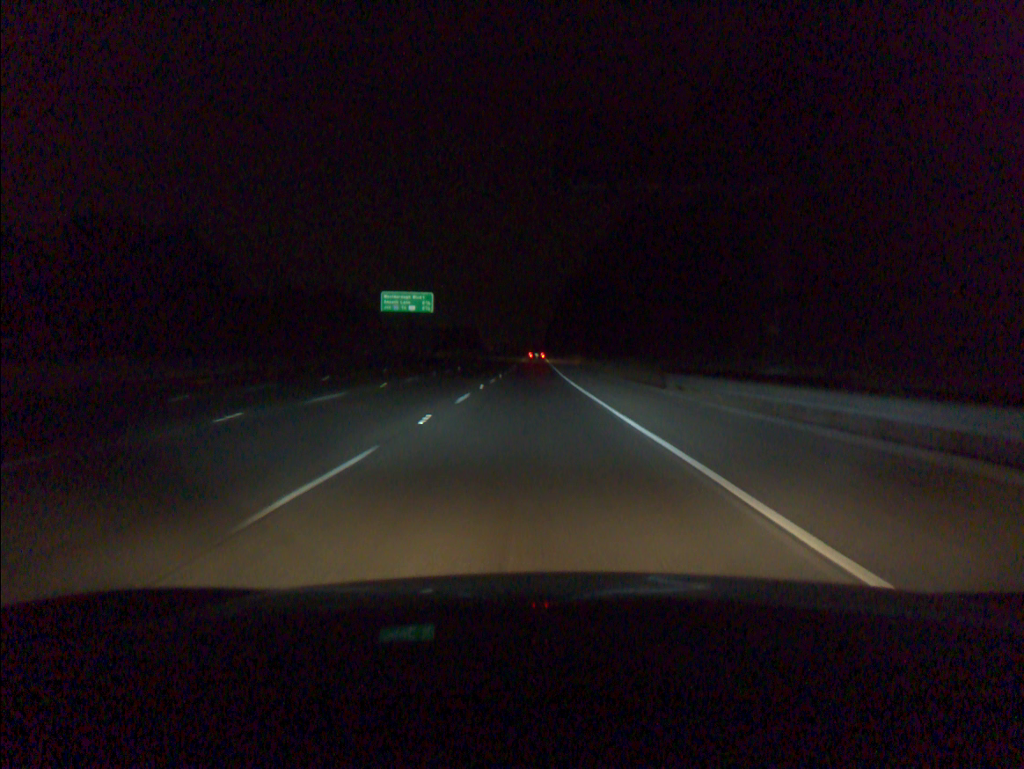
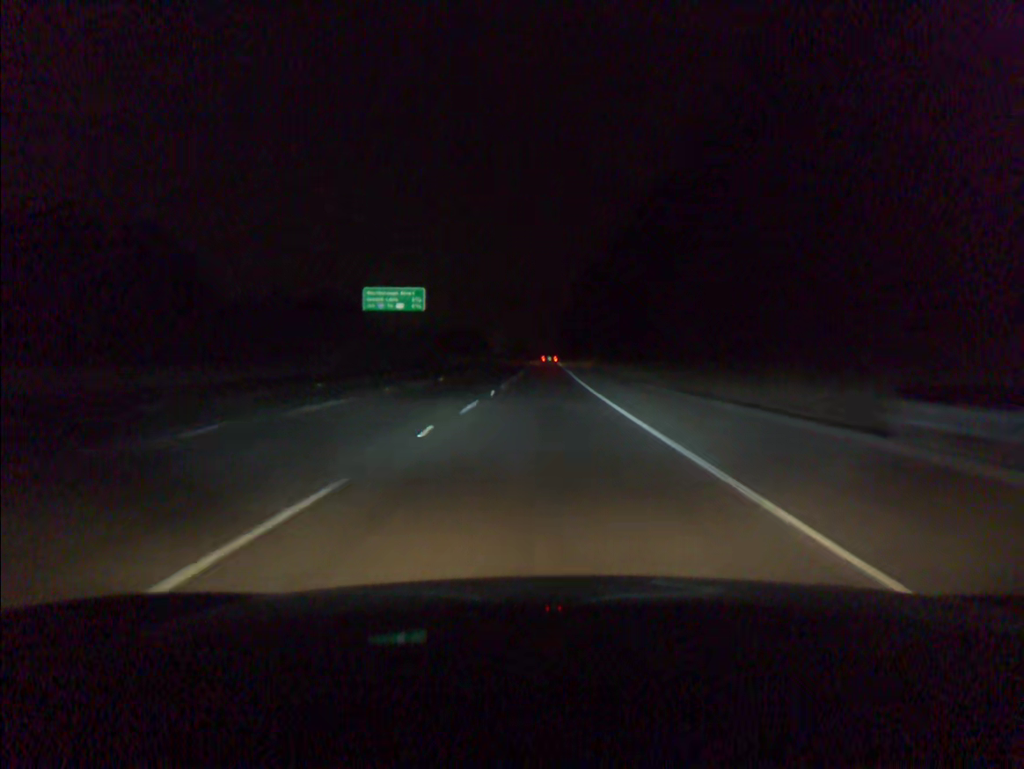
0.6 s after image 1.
(-0.1, +16.9) m; -1°
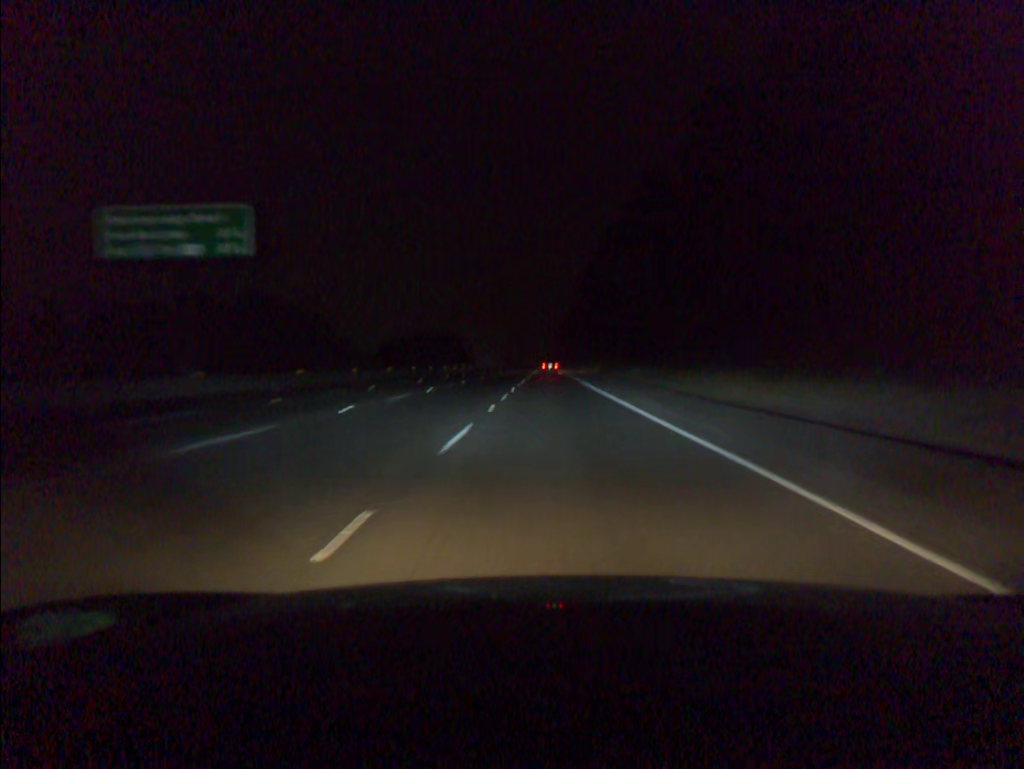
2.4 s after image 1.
(0.0, +51.1) m; 0°
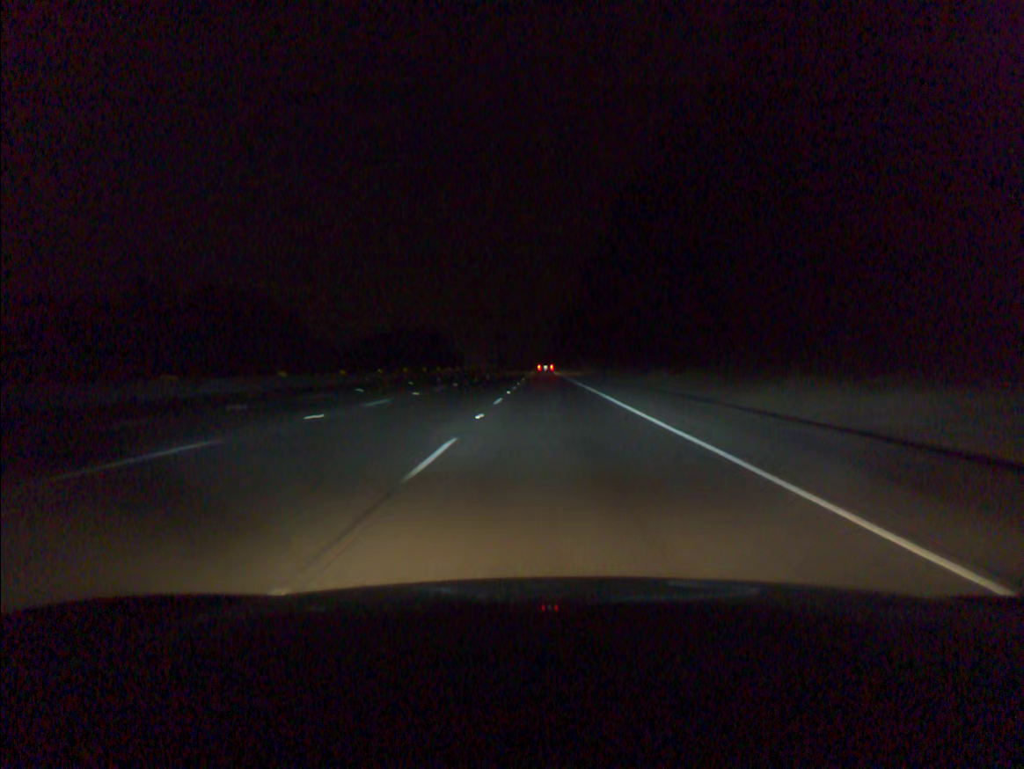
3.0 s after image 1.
(0.0, +17.1) m; 0°
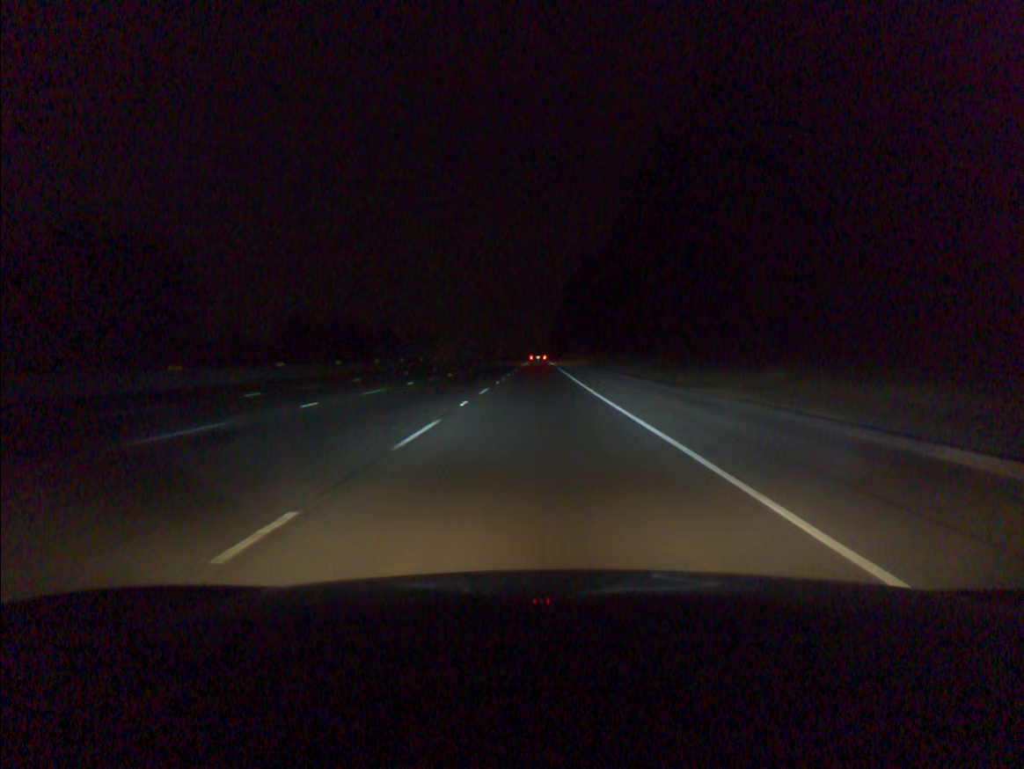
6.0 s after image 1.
(+0.5, +85.5) m; 0°
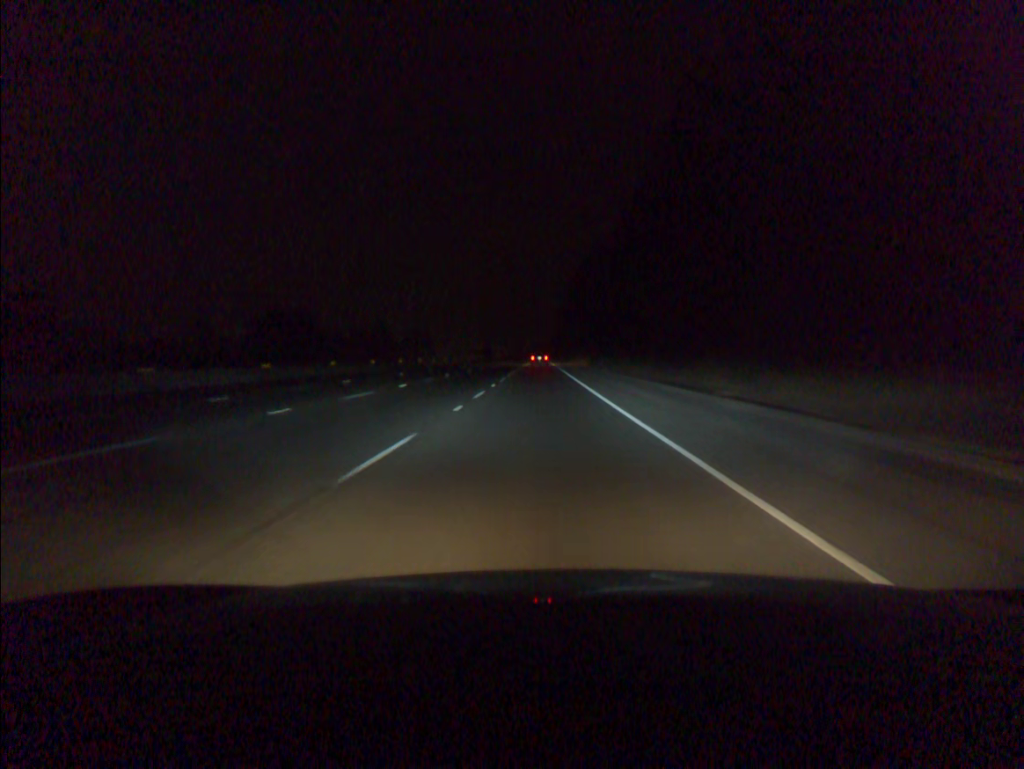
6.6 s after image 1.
(0.0, +17.2) m; 0°
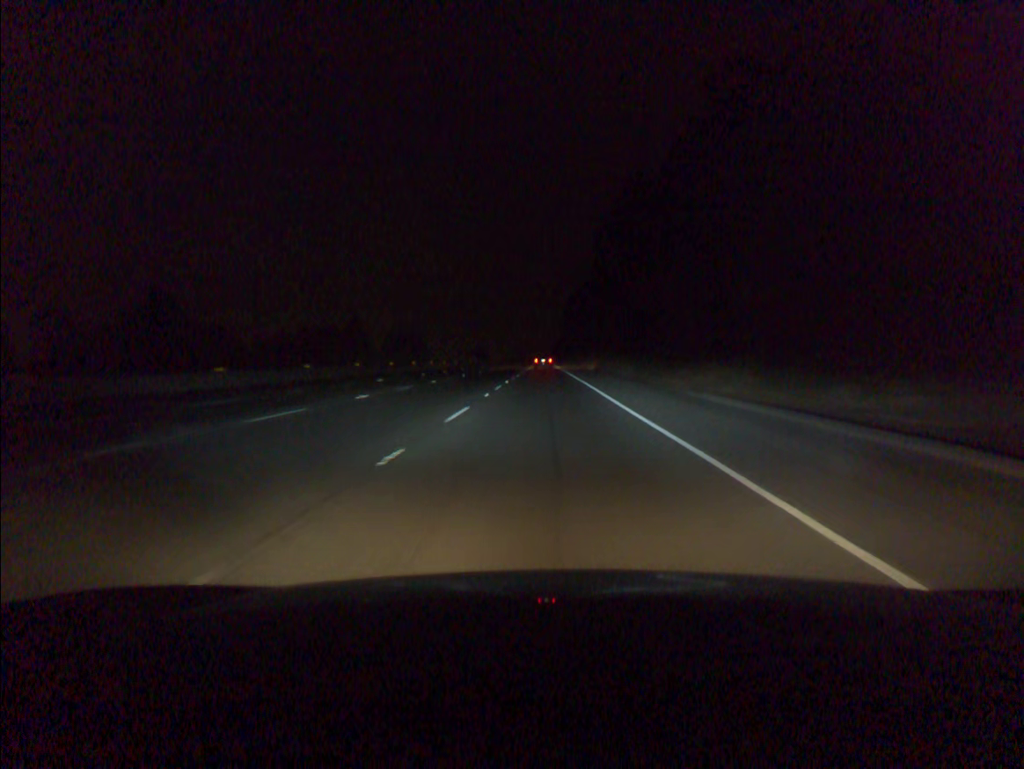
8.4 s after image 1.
(-0.1, +51.7) m; 0°
